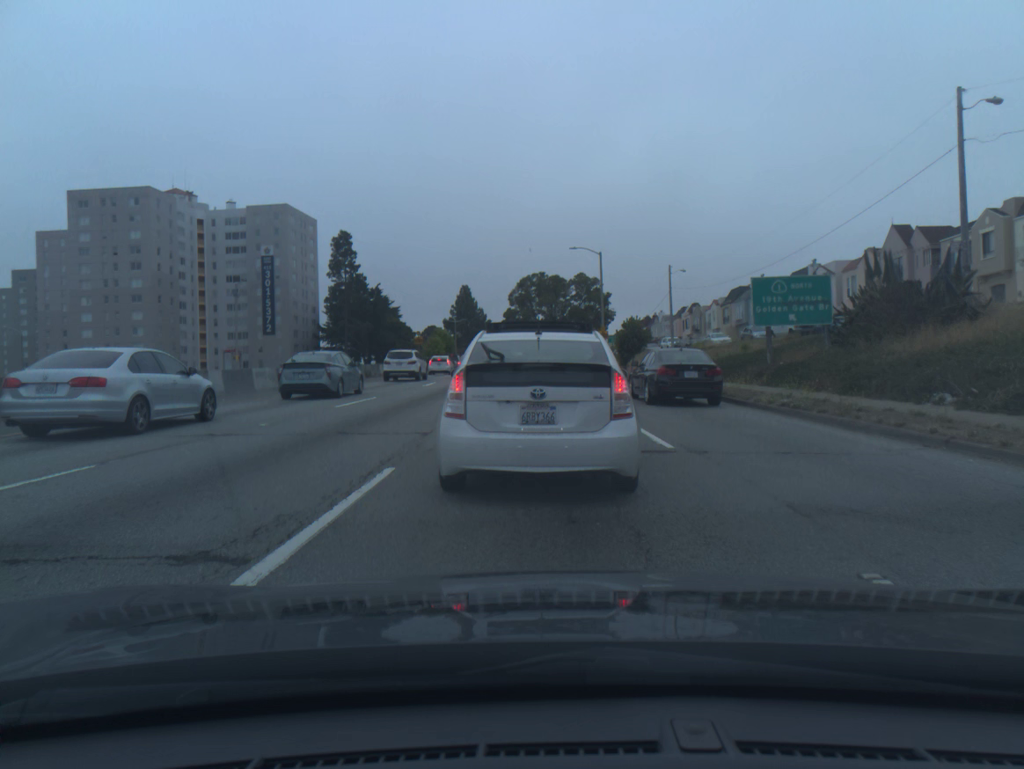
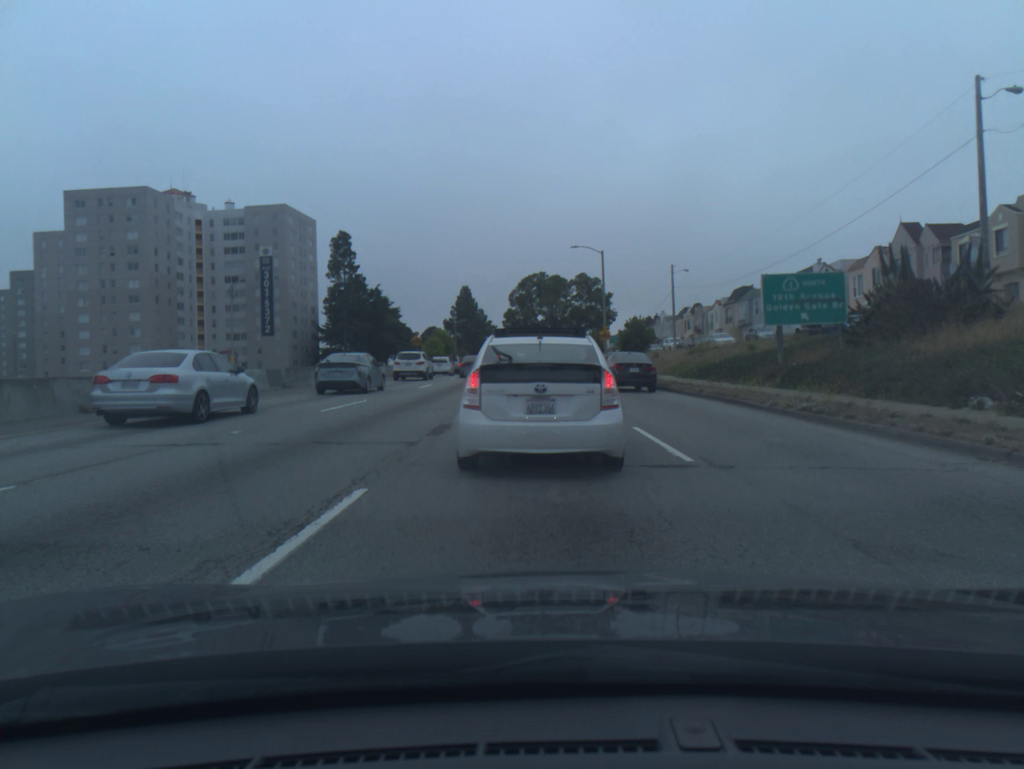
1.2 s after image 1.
(-0.1, +1.3) m; 0°
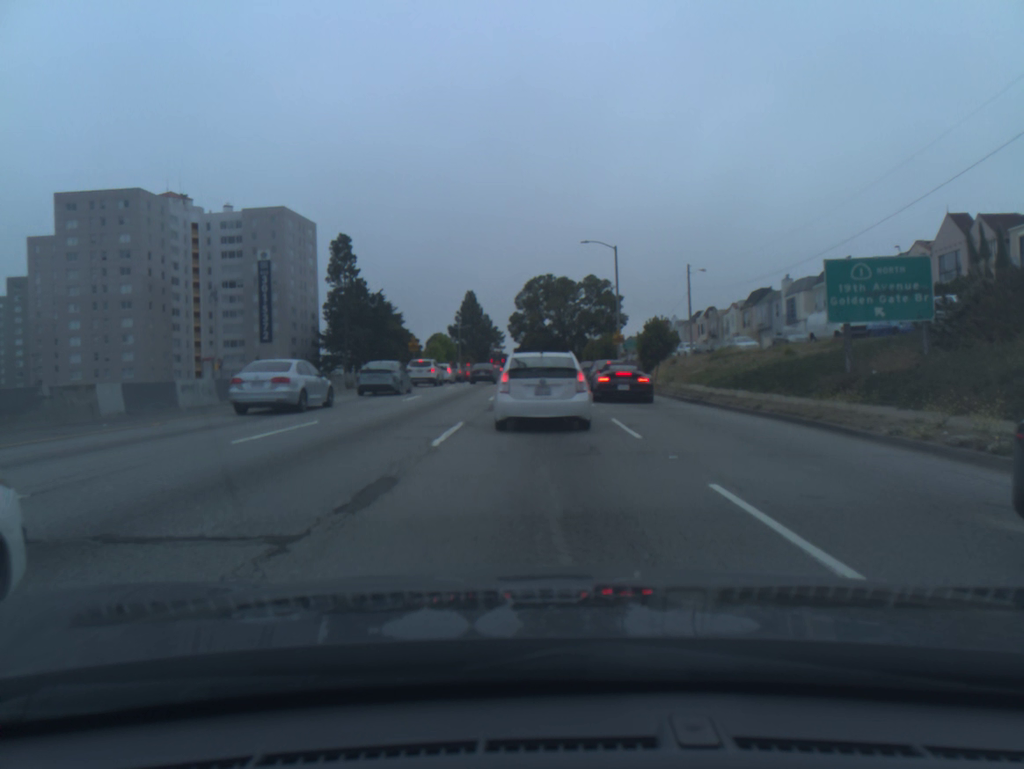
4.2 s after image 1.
(-0.5, +5.5) m; -1°
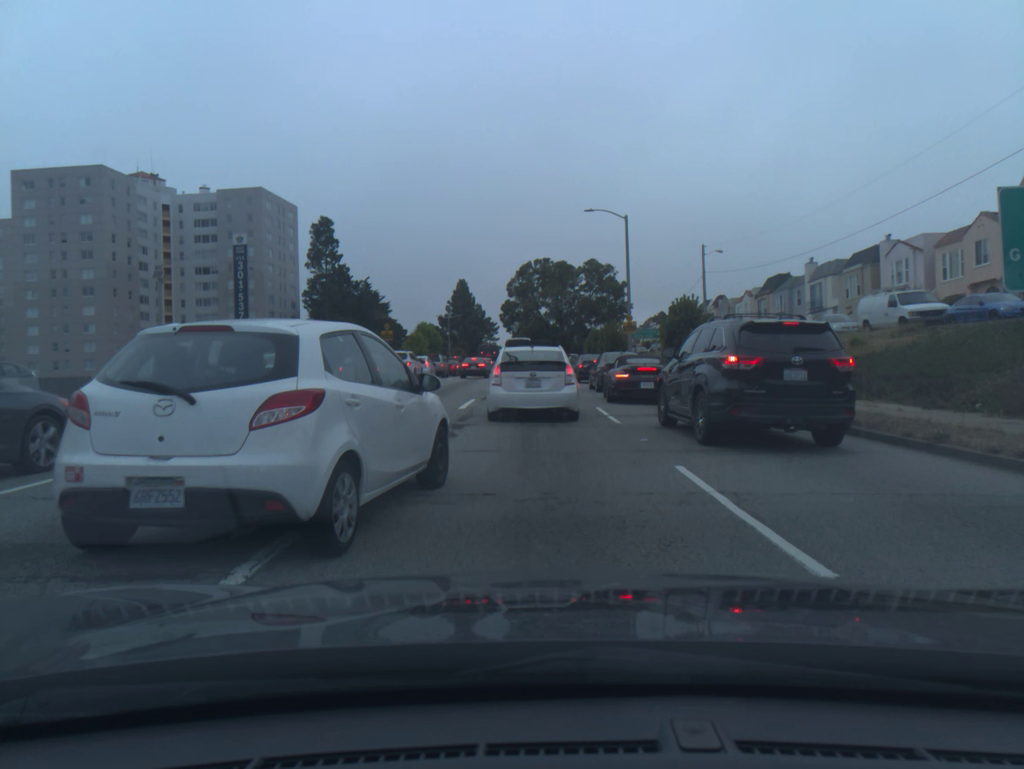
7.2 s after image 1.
(-0.5, +8.5) m; 0°
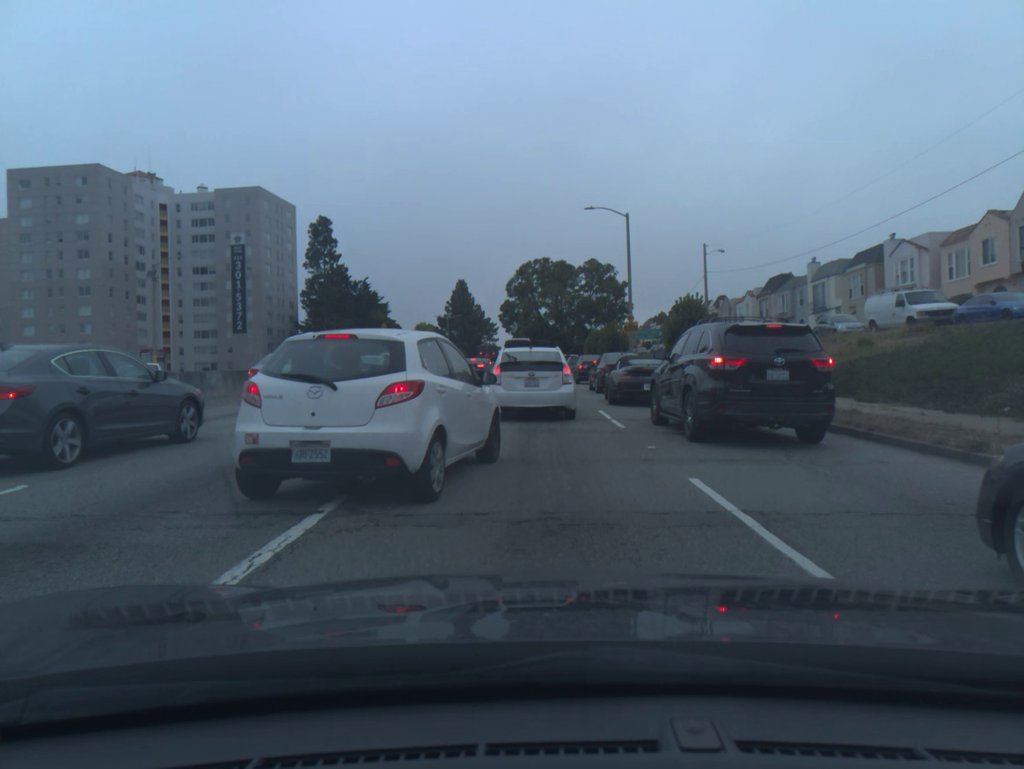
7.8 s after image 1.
(-0.1, +0.8) m; 0°
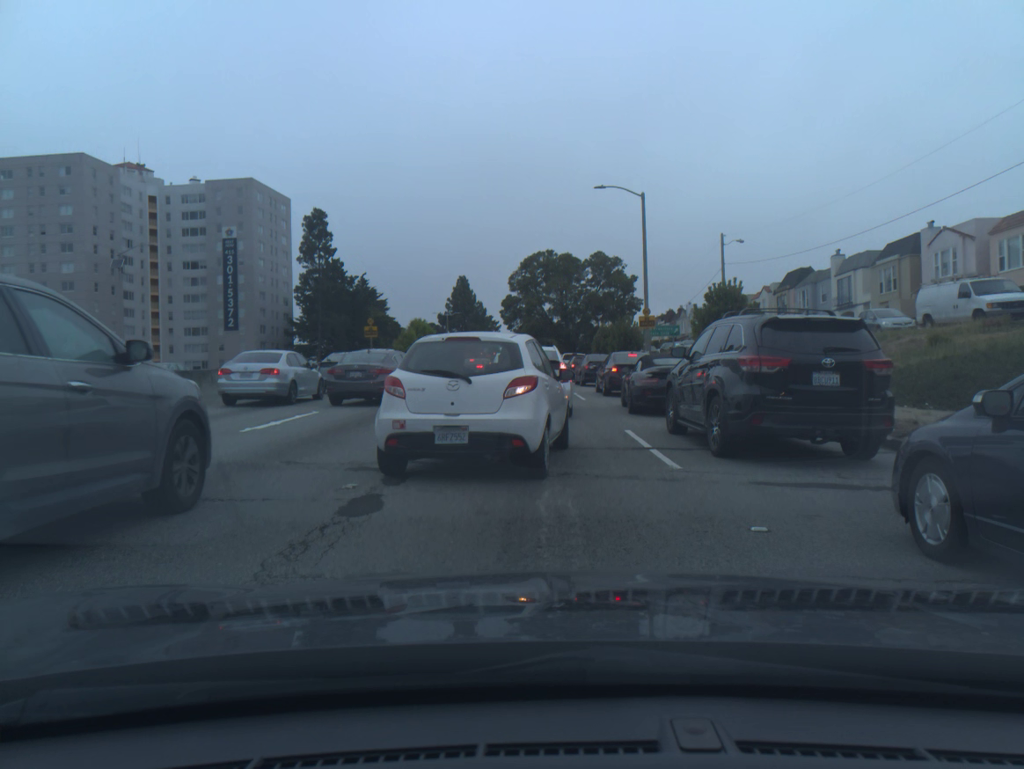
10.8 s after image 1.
(-0.3, +5.0) m; 0°
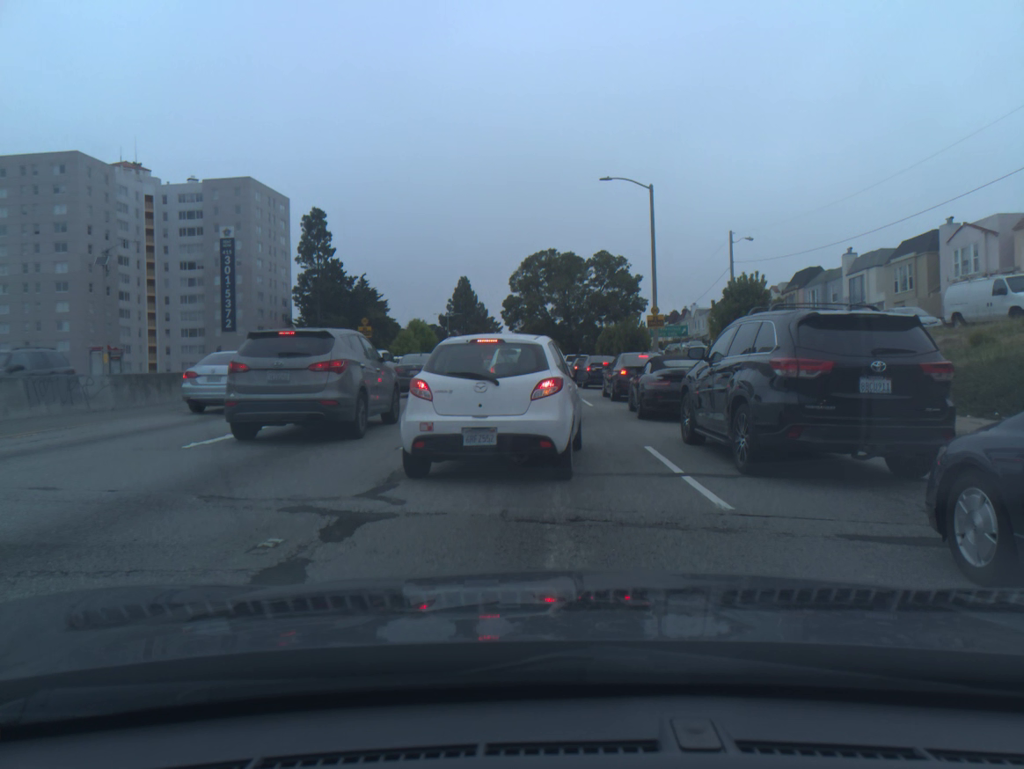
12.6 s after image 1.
(-0.1, +2.2) m; 0°
